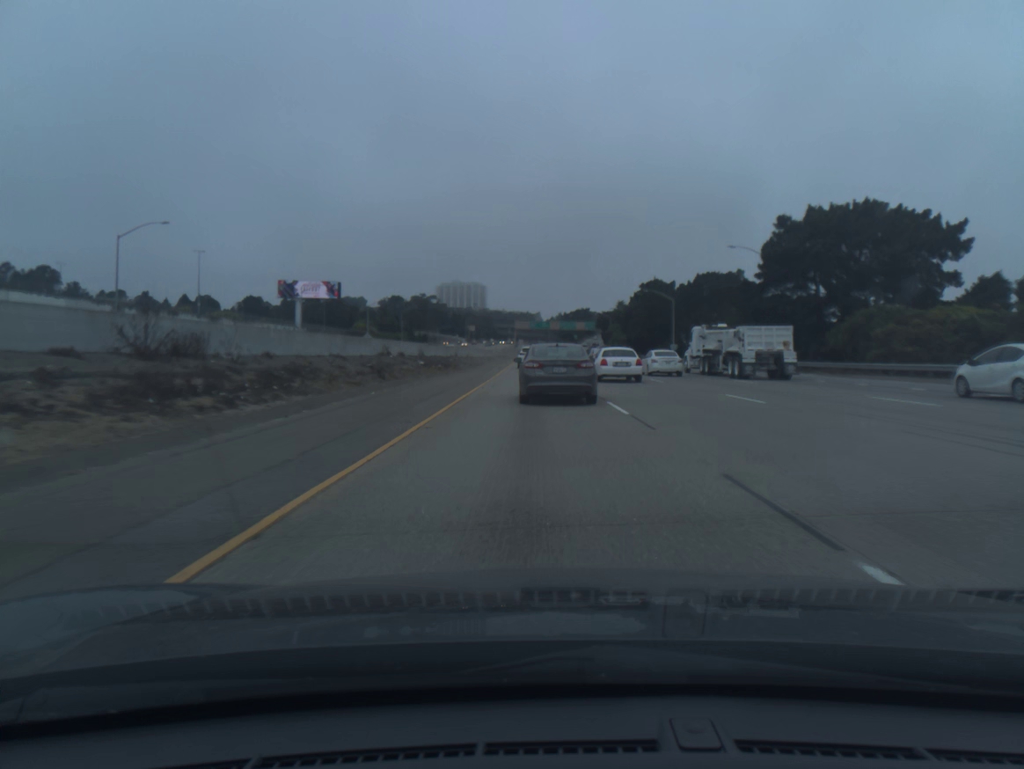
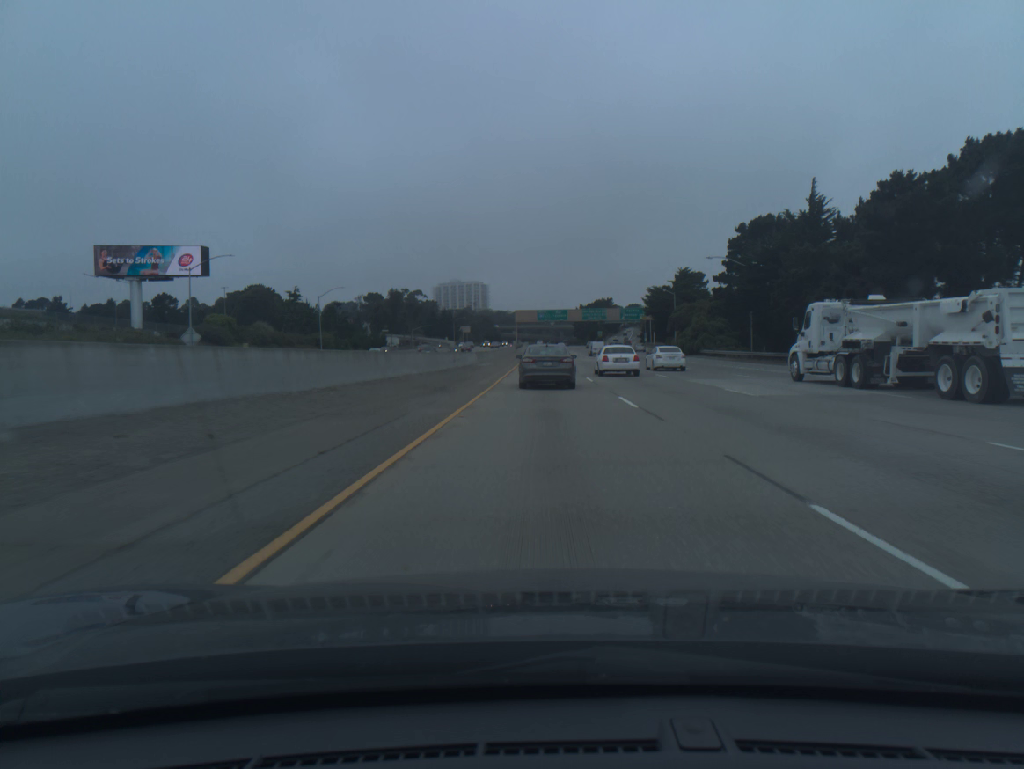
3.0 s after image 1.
(-1.5, +85.5) m; -1°
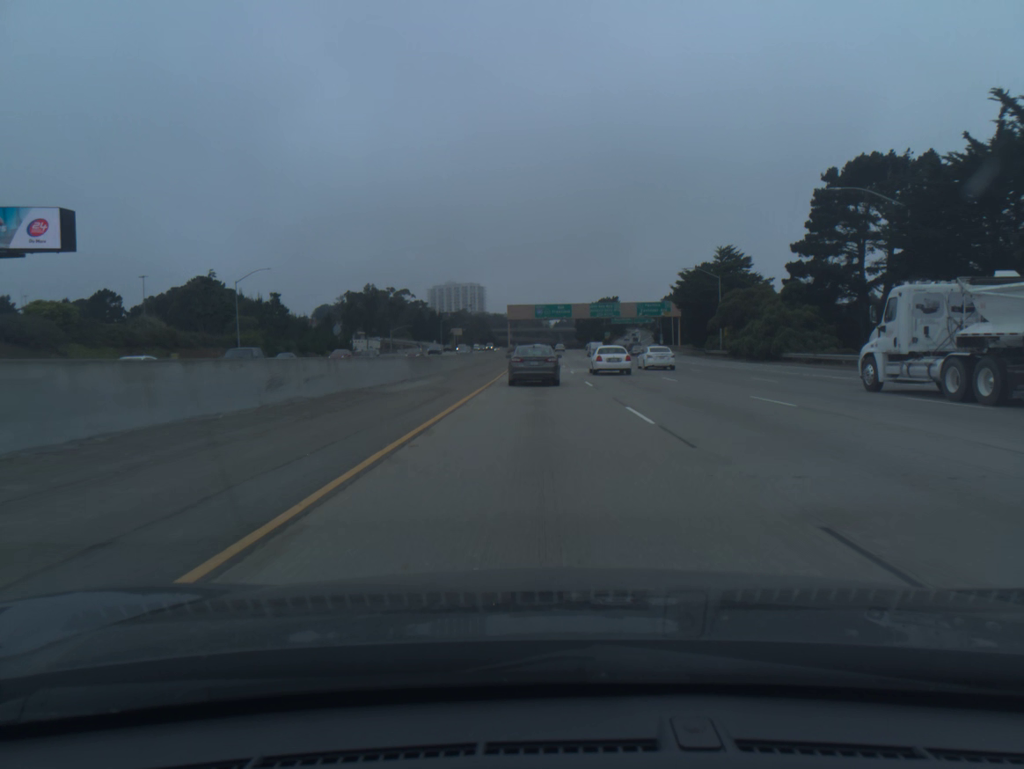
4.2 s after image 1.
(+0.1, +33.3) m; 0°
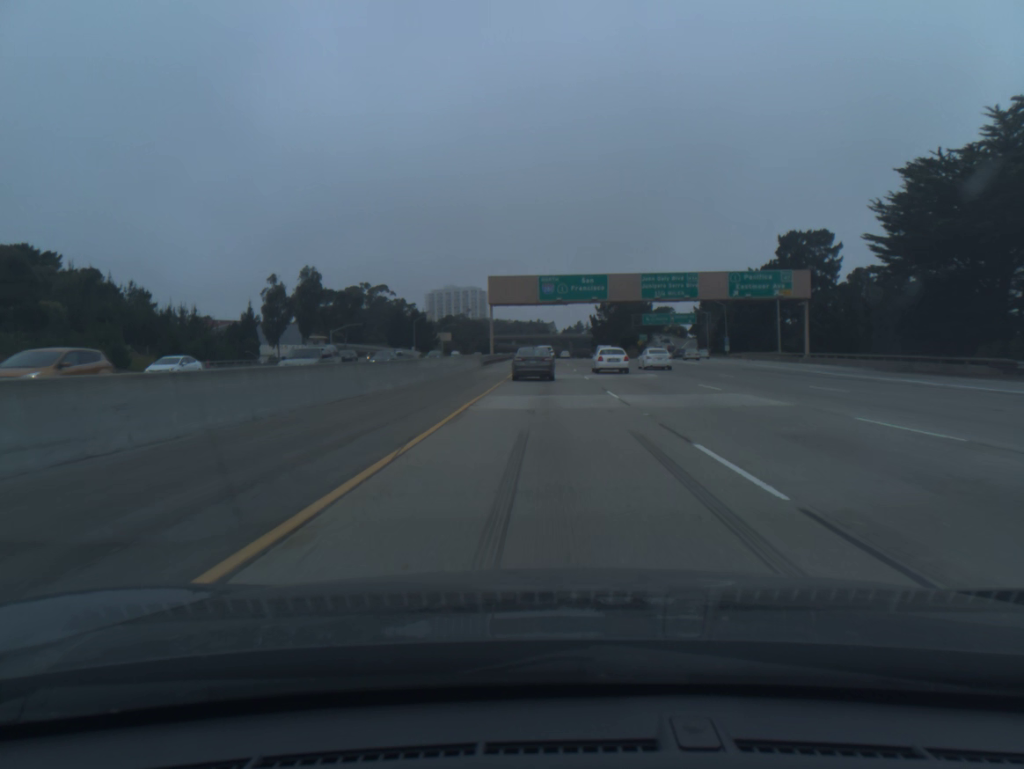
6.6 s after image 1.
(-0.3, +64.8) m; 0°
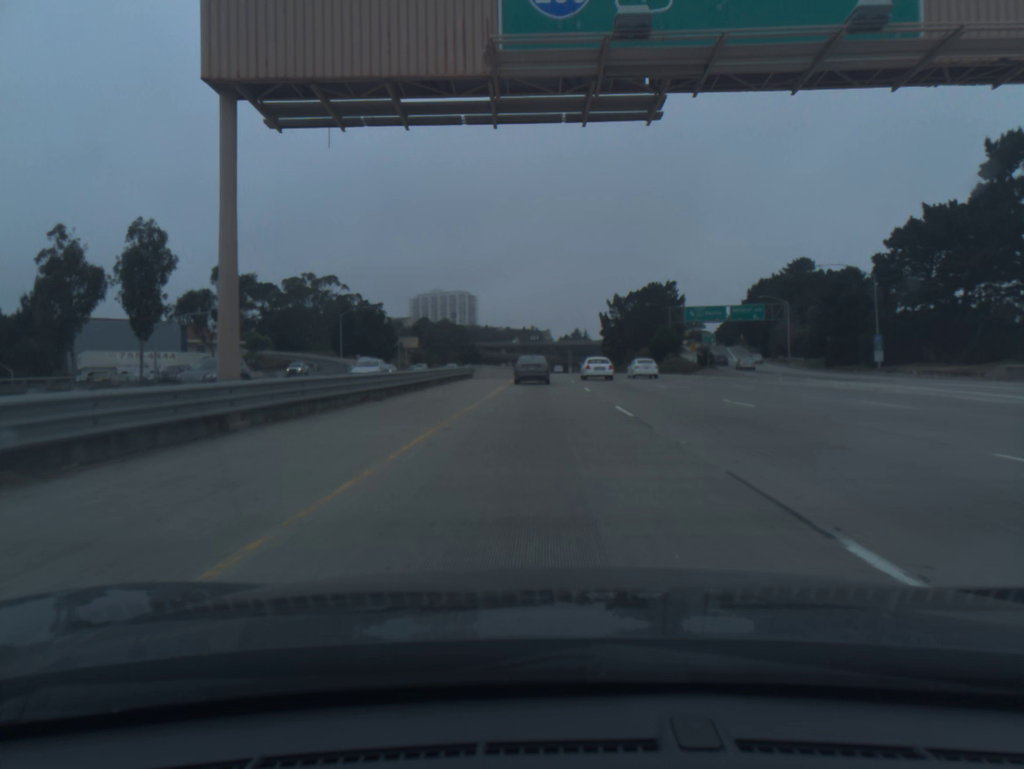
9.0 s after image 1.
(+0.2, +63.3) m; 0°
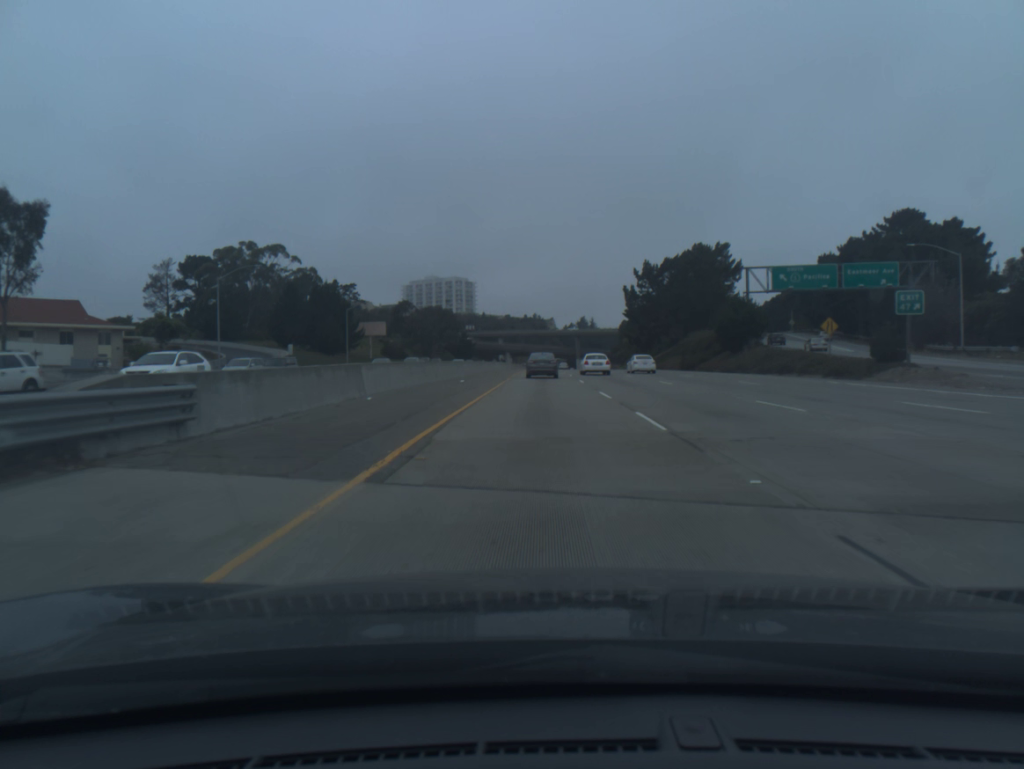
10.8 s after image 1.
(-0.1, +47.2) m; 0°
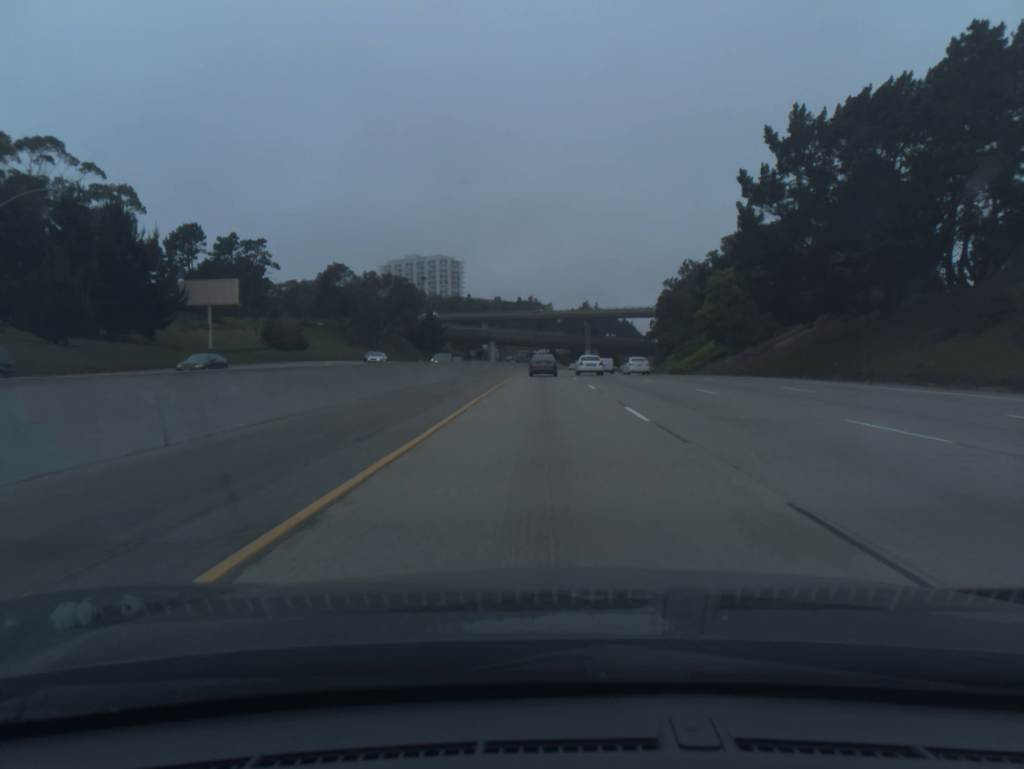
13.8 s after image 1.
(-0.1, +80.2) m; 0°
